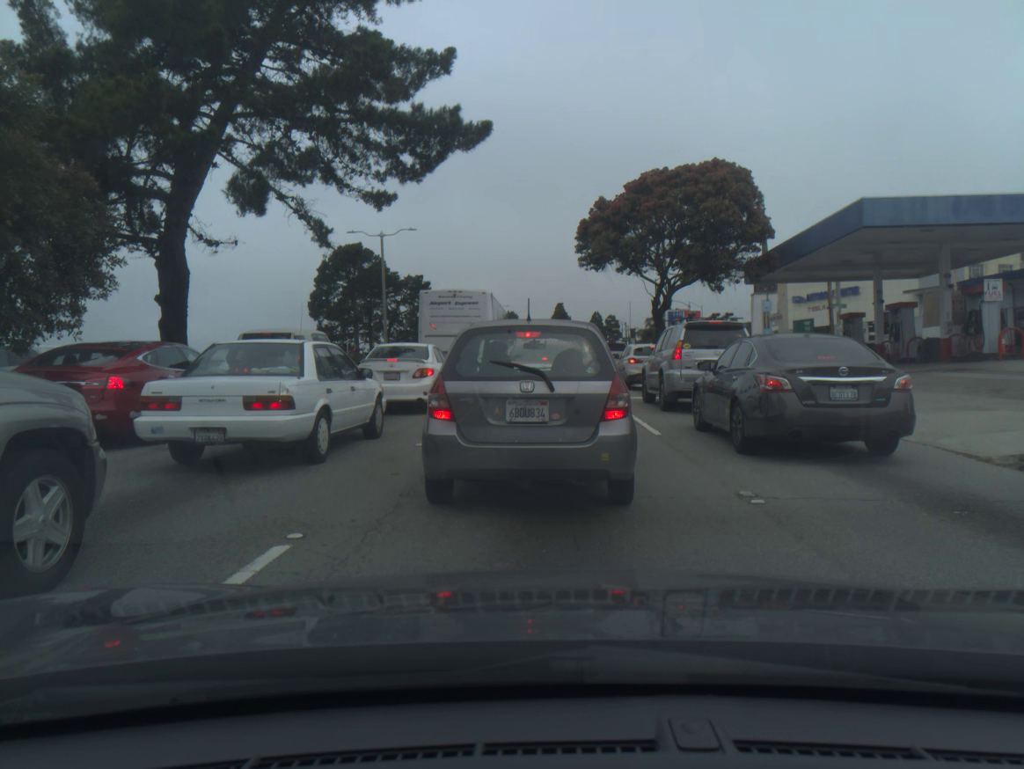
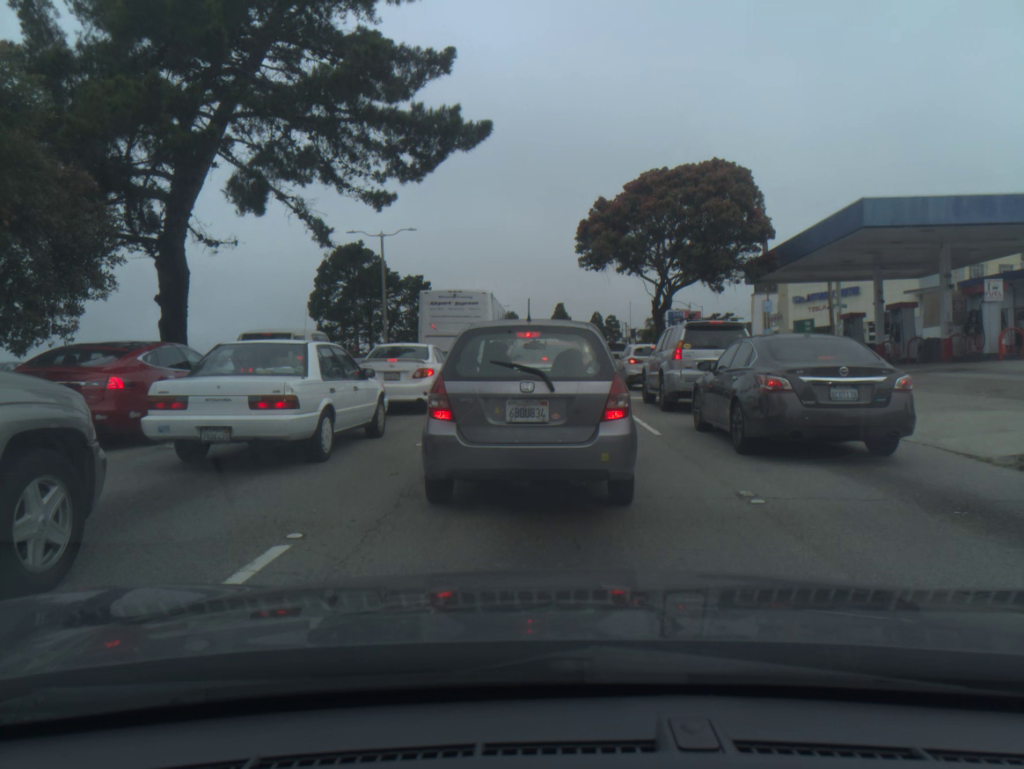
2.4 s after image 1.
(0.0, -0.1) m; 0°
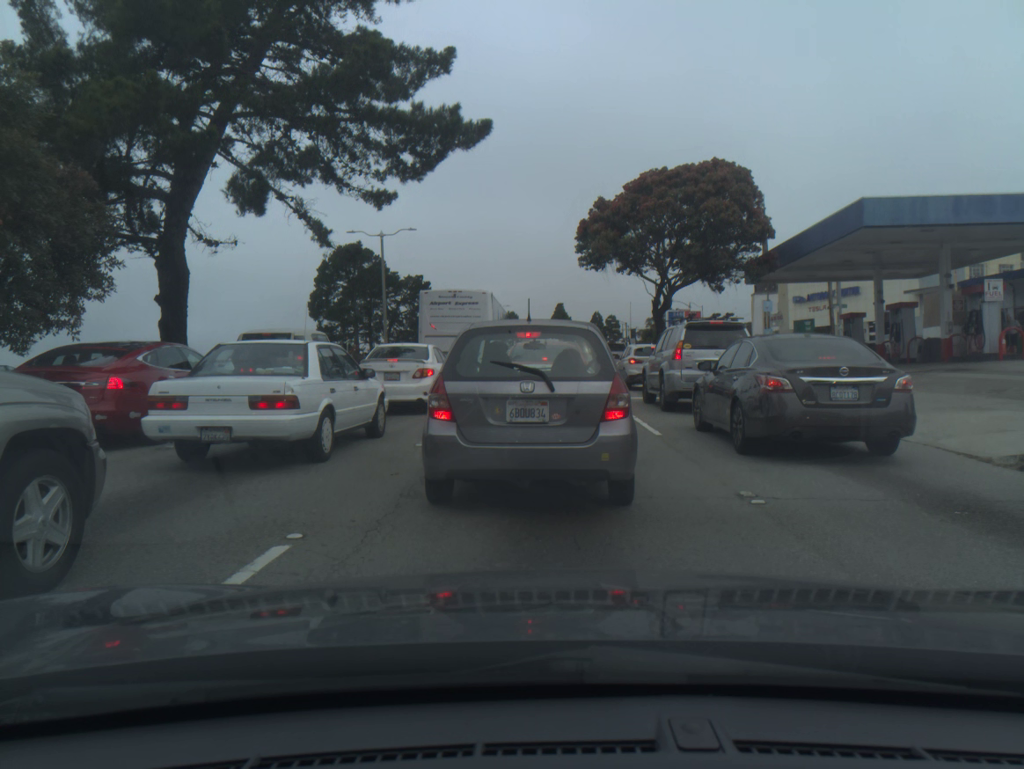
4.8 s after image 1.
(0.0, 0.0) m; 0°
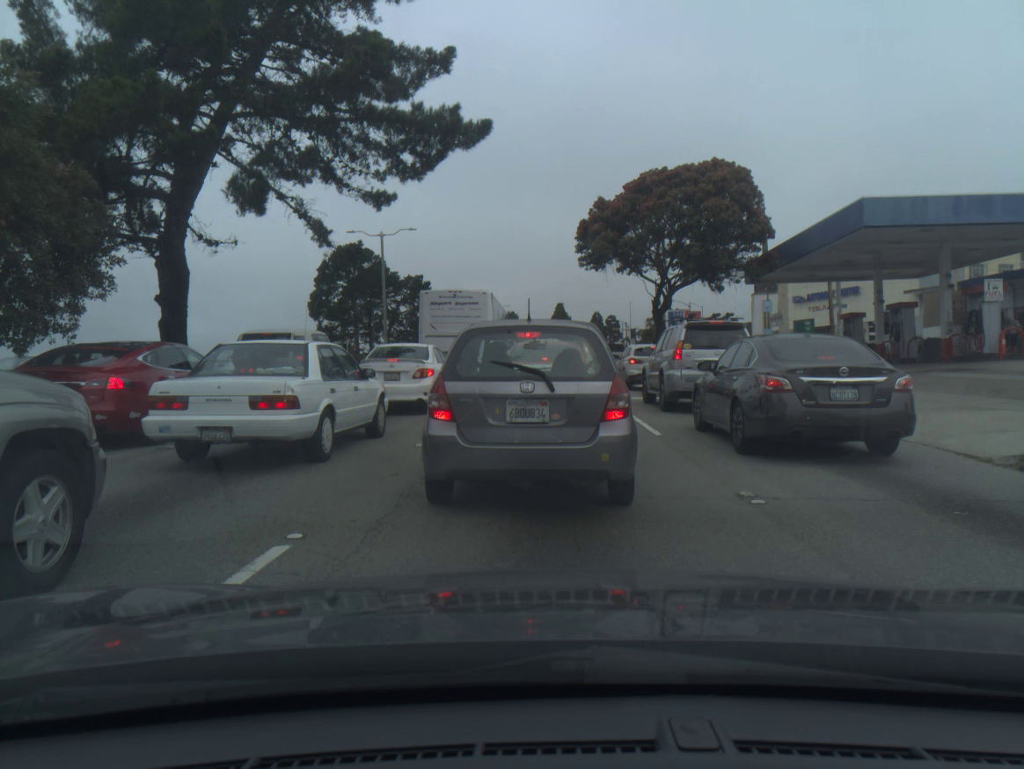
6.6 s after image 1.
(0.0, 0.0) m; 0°
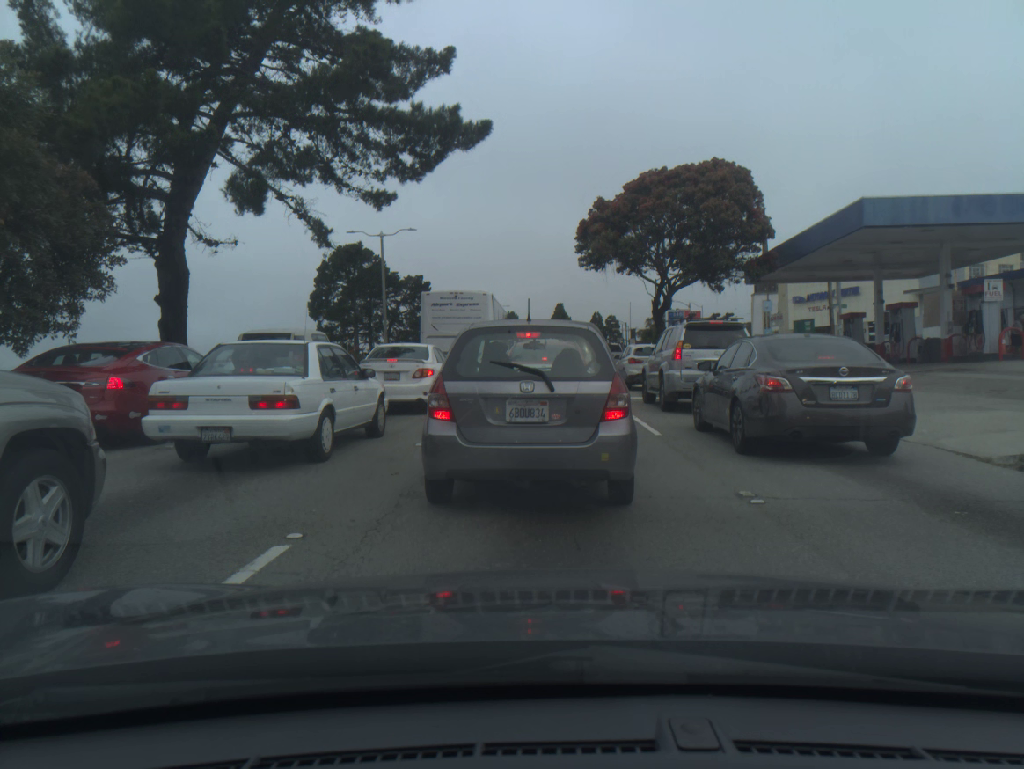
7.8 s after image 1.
(0.0, 0.0) m; 0°
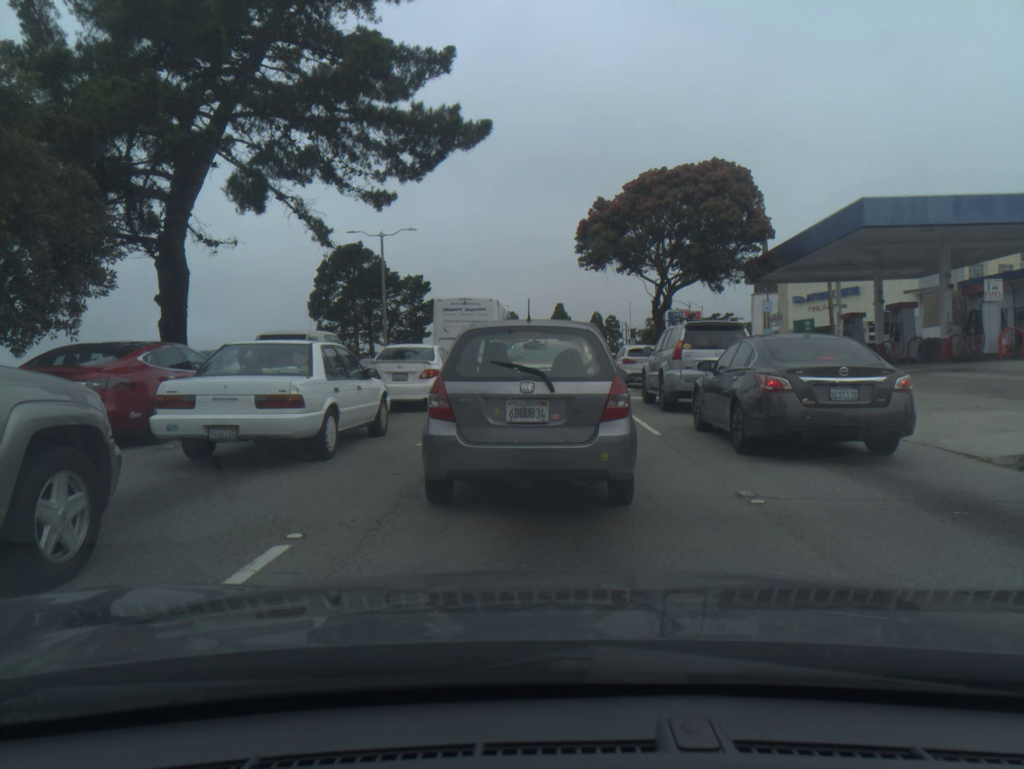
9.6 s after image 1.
(0.0, 0.0) m; 0°
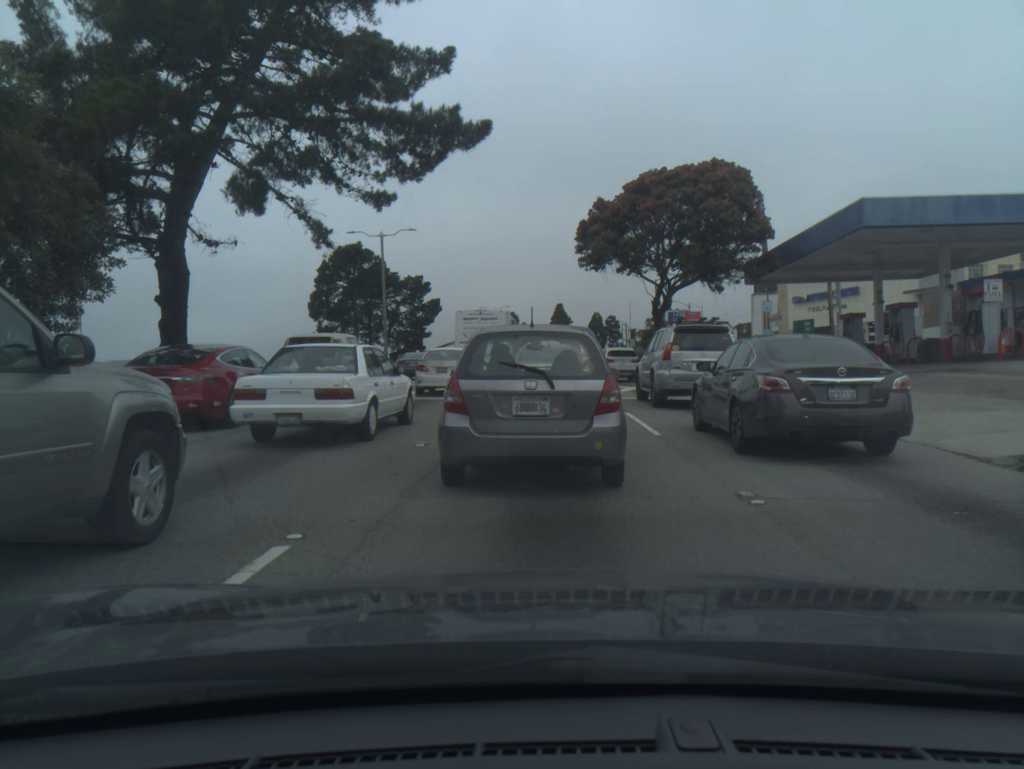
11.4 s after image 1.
(0.0, 0.0) m; 0°
